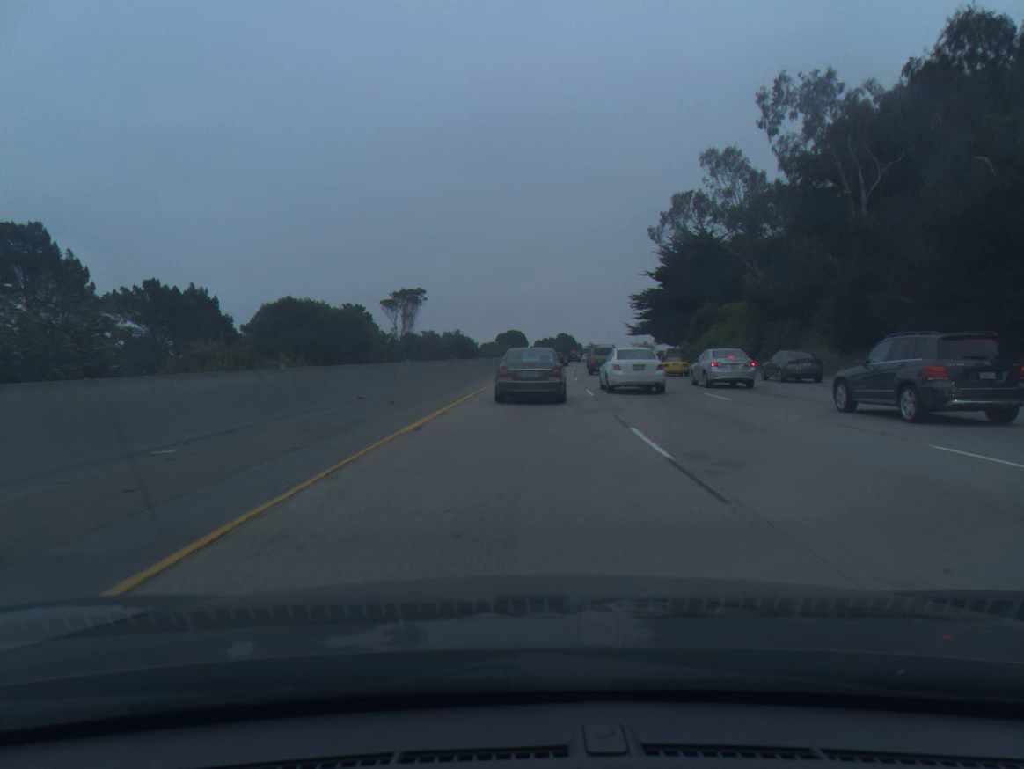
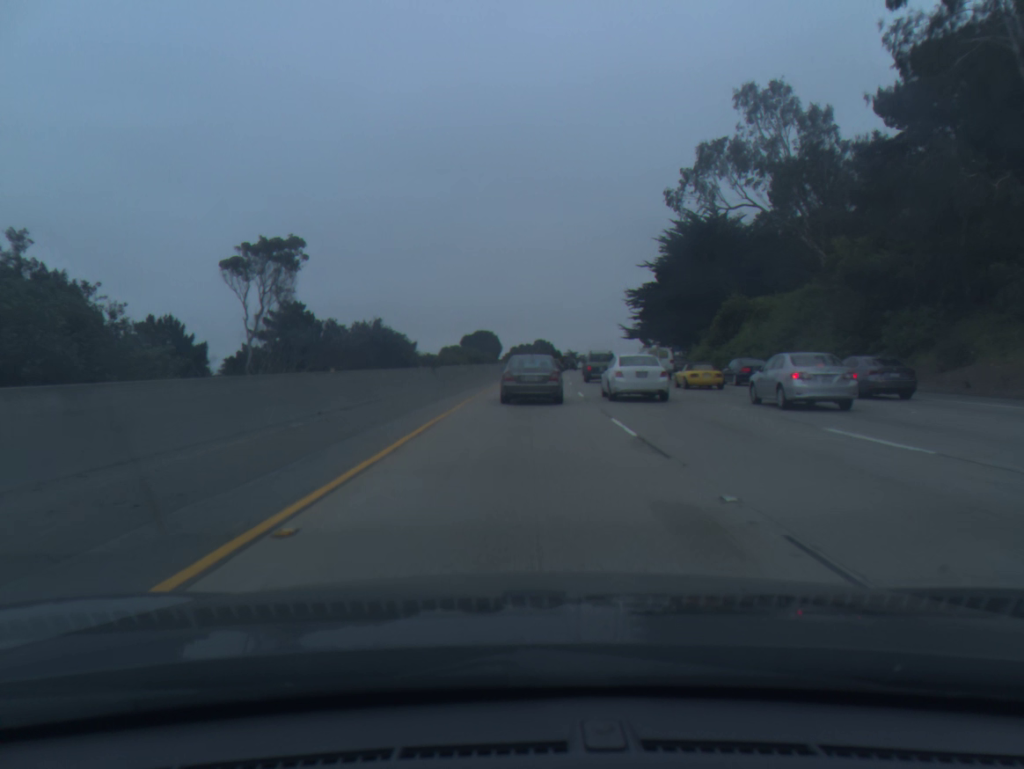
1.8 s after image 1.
(+0.4, +25.7) m; +2°
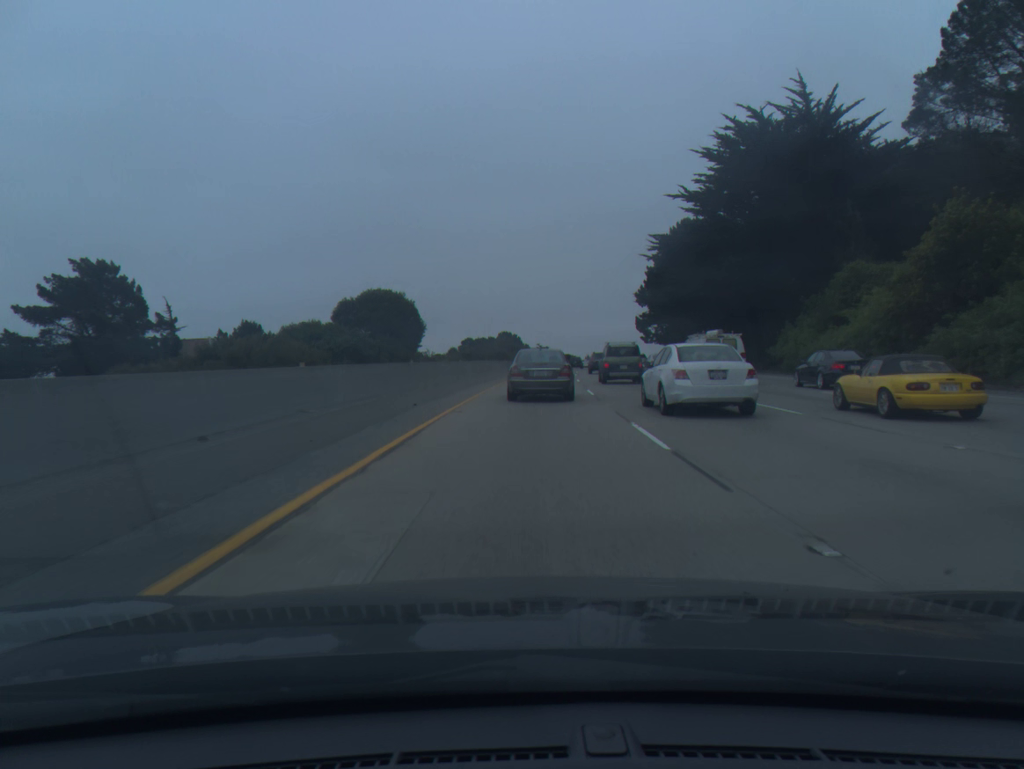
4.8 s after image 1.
(+0.9, +46.5) m; +2°
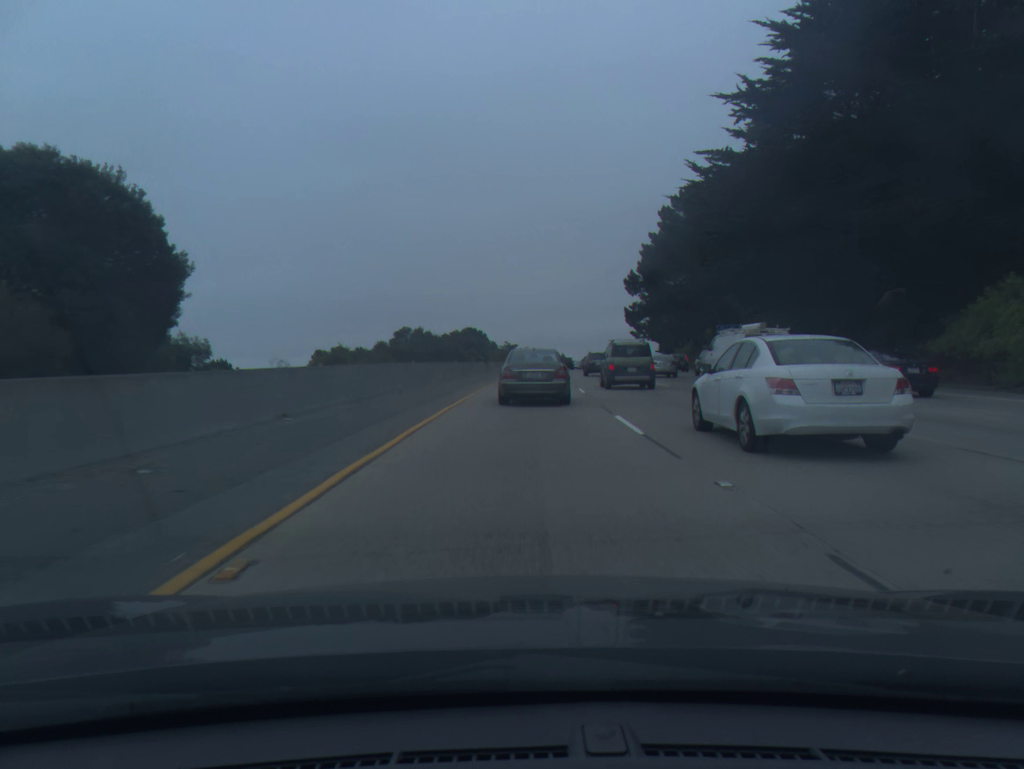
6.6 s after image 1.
(+0.5, +27.4) m; +3°
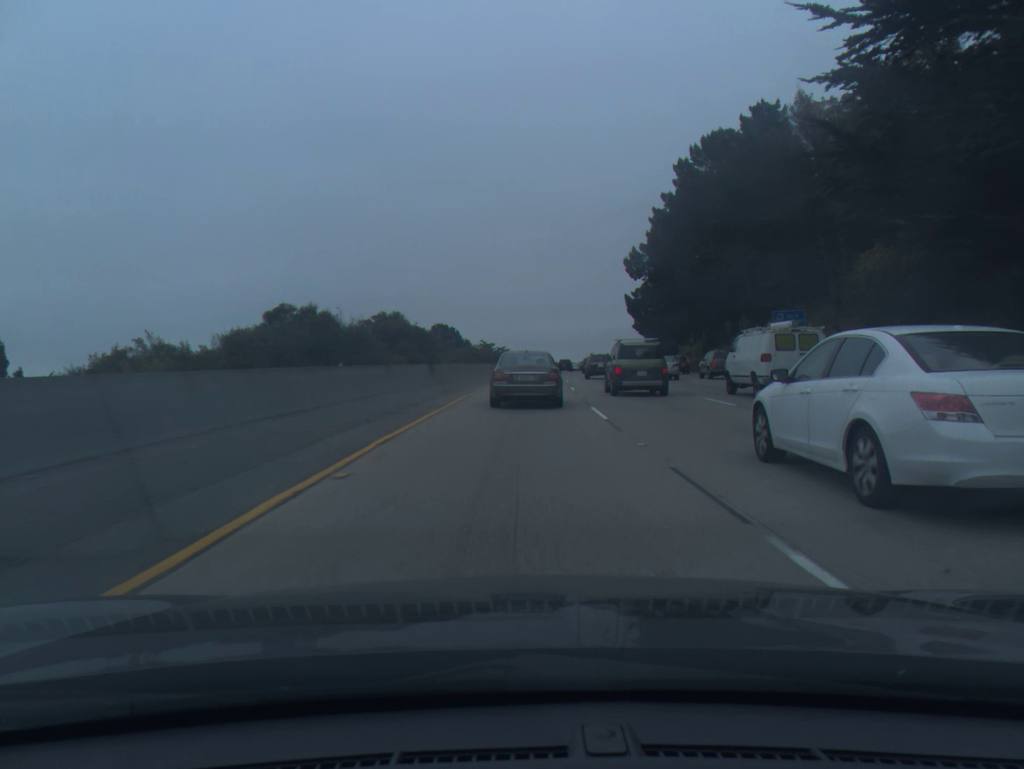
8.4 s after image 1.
(+0.4, +25.6) m; +1°
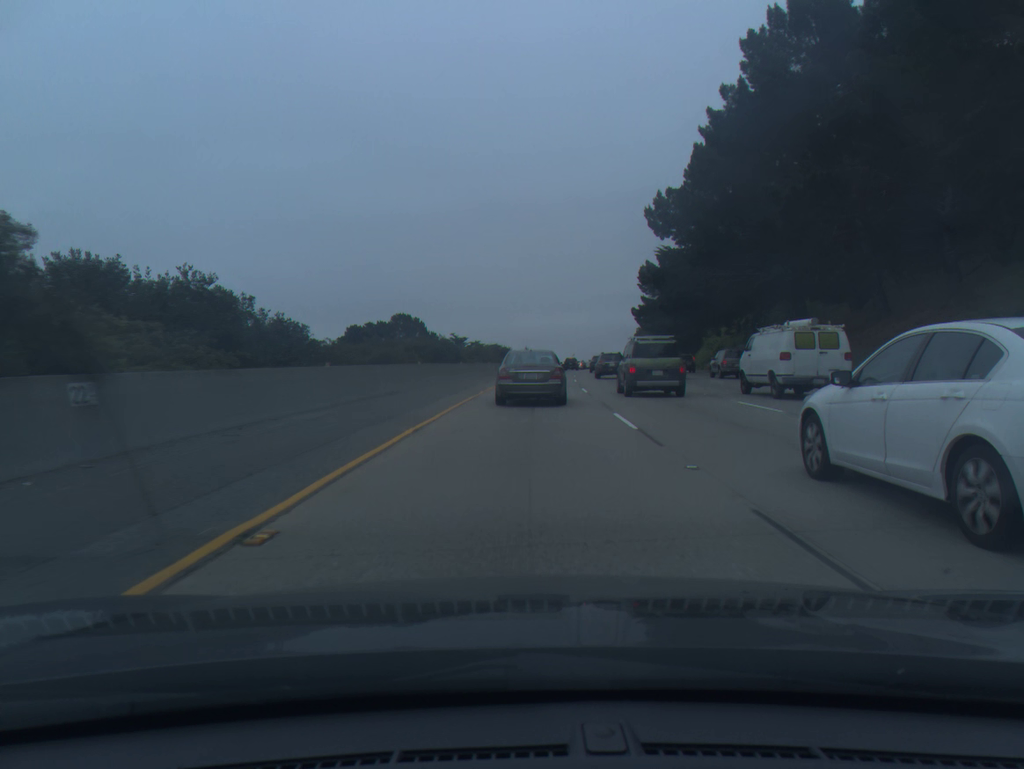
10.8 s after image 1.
(+0.3, +32.0) m; +2°
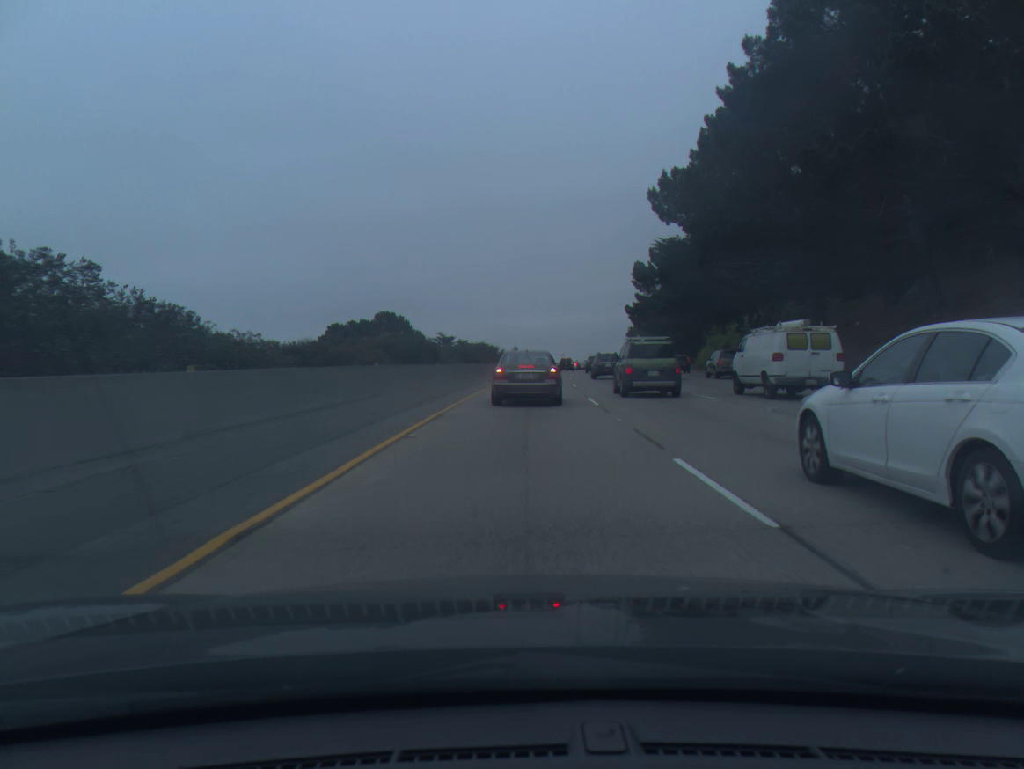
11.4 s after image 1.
(+0.1, +7.7) m; +1°
